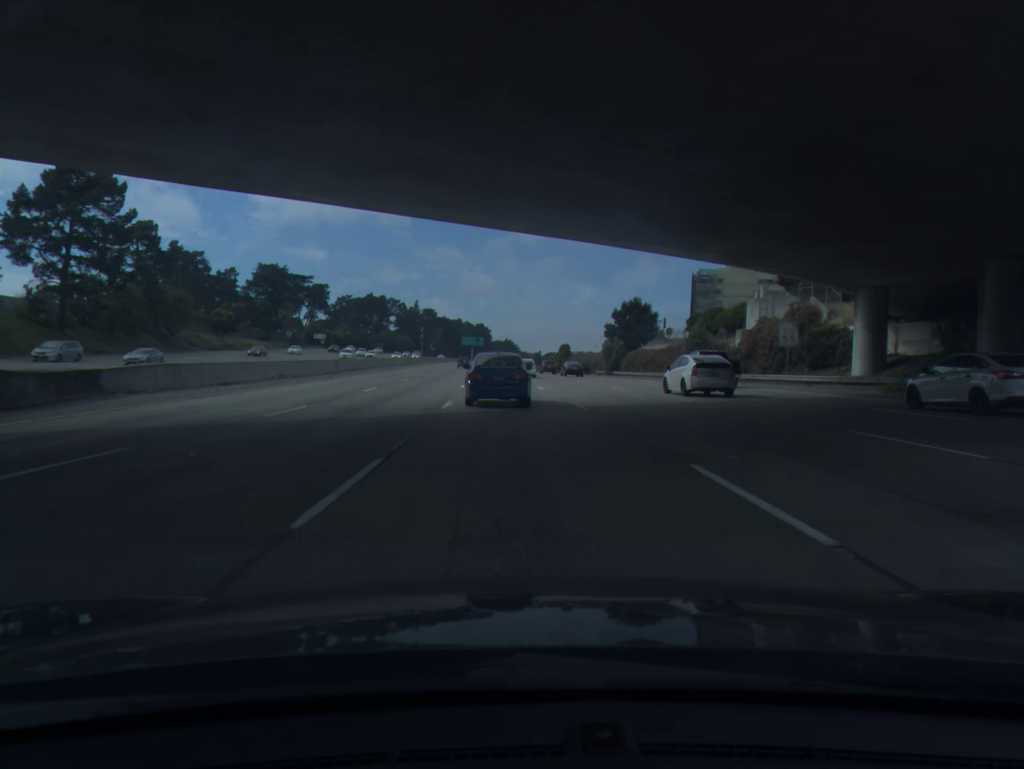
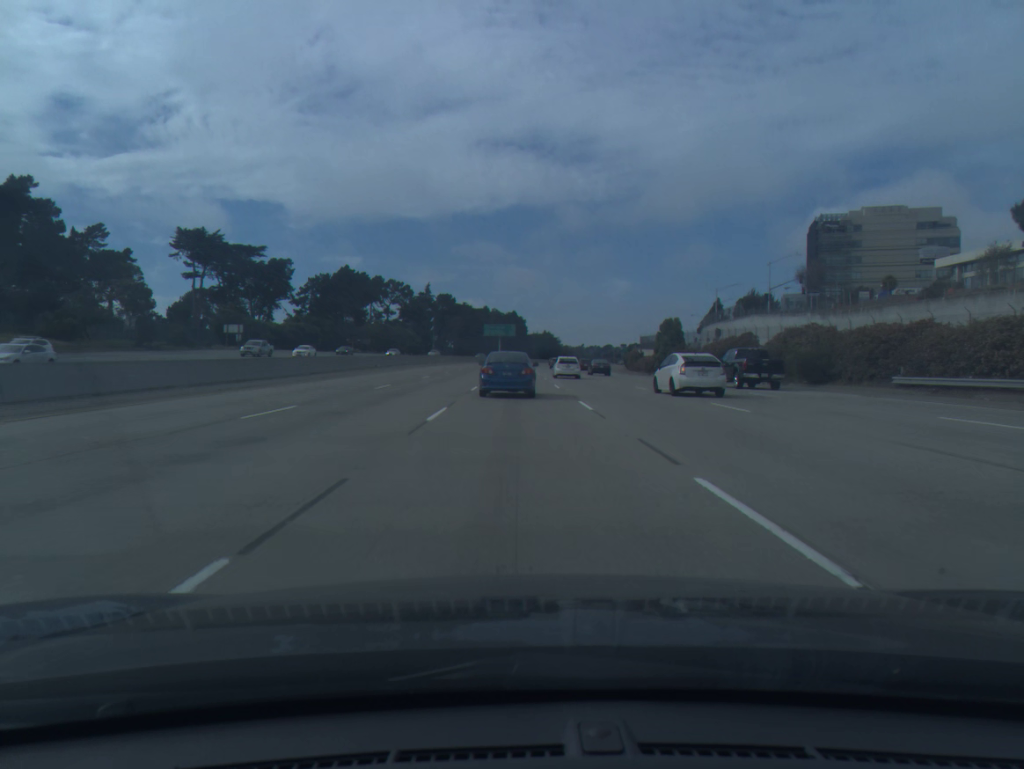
(-3.3, +87.5) m; -3°
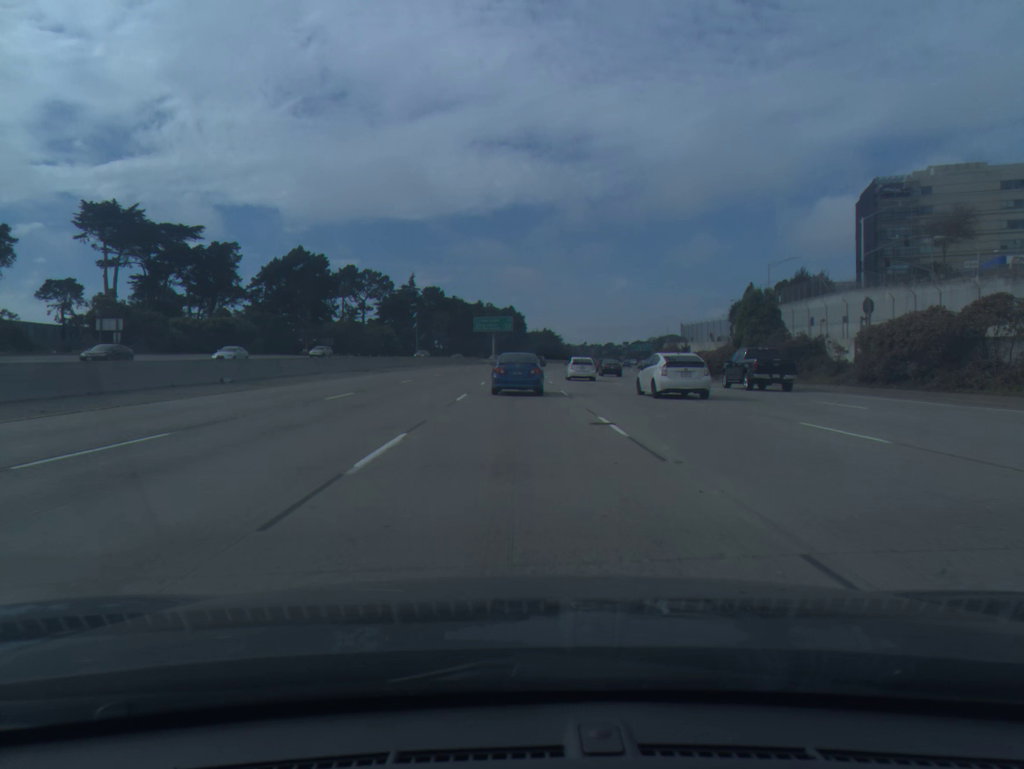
(0.0, +35.3) m; 0°
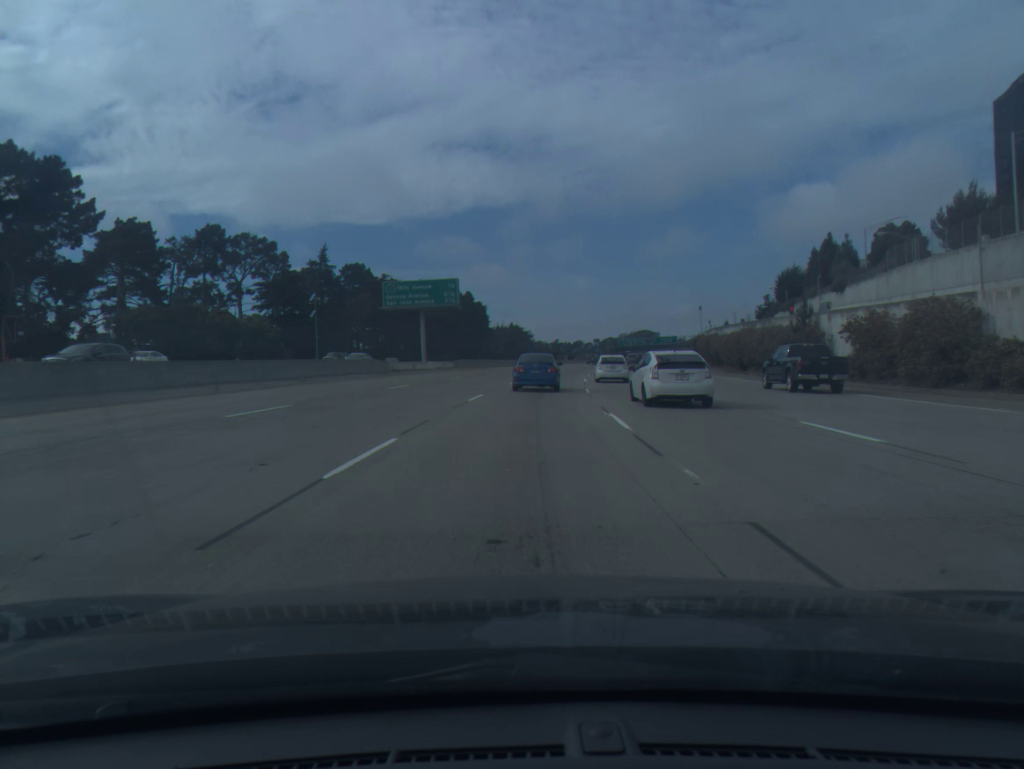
(+1.0, +71.3) m; +2°
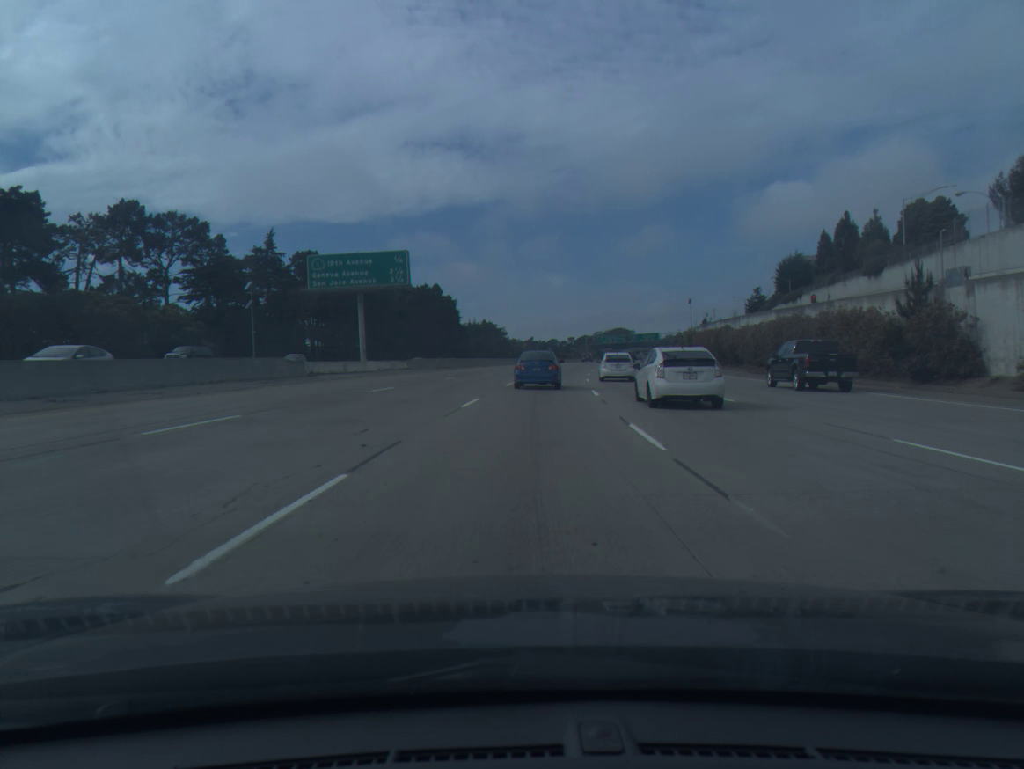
(+0.3, +18.1) m; +2°
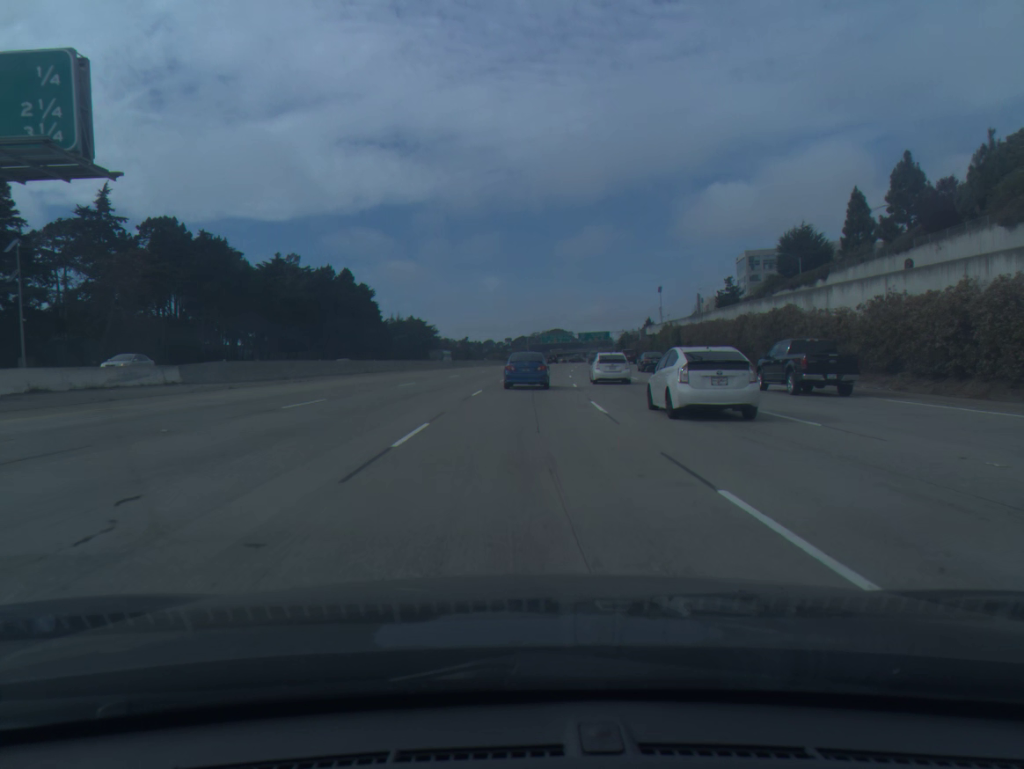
(+1.4, +36.4) m; +5°
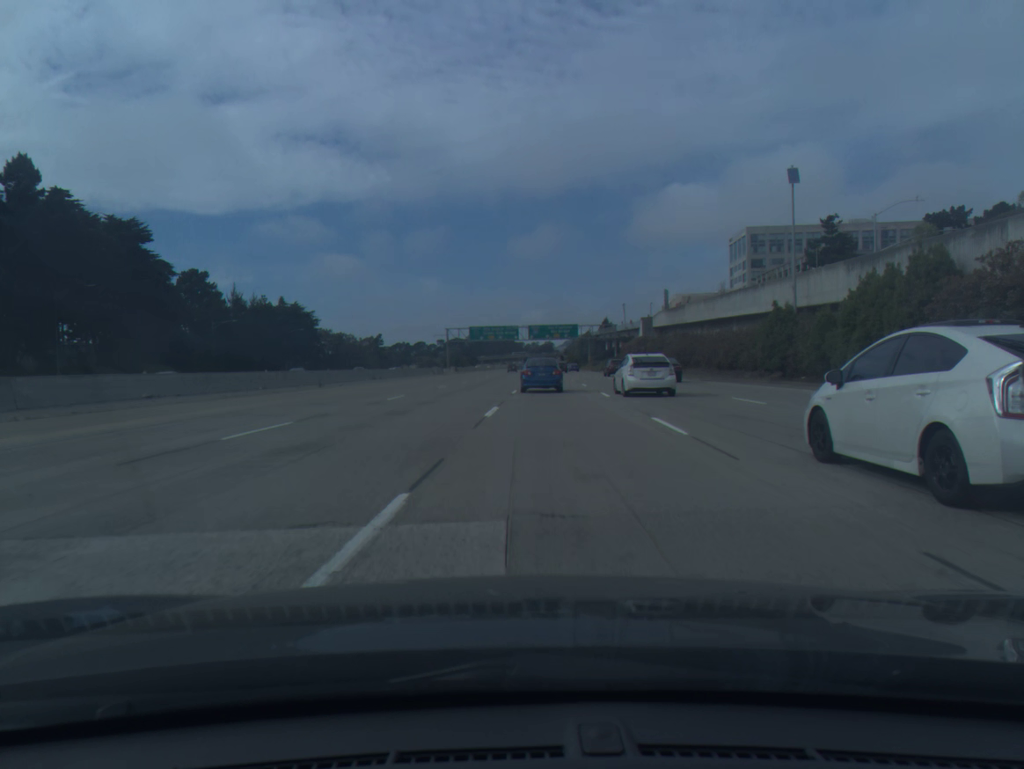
(+4.9, +92.8) m; +5°
